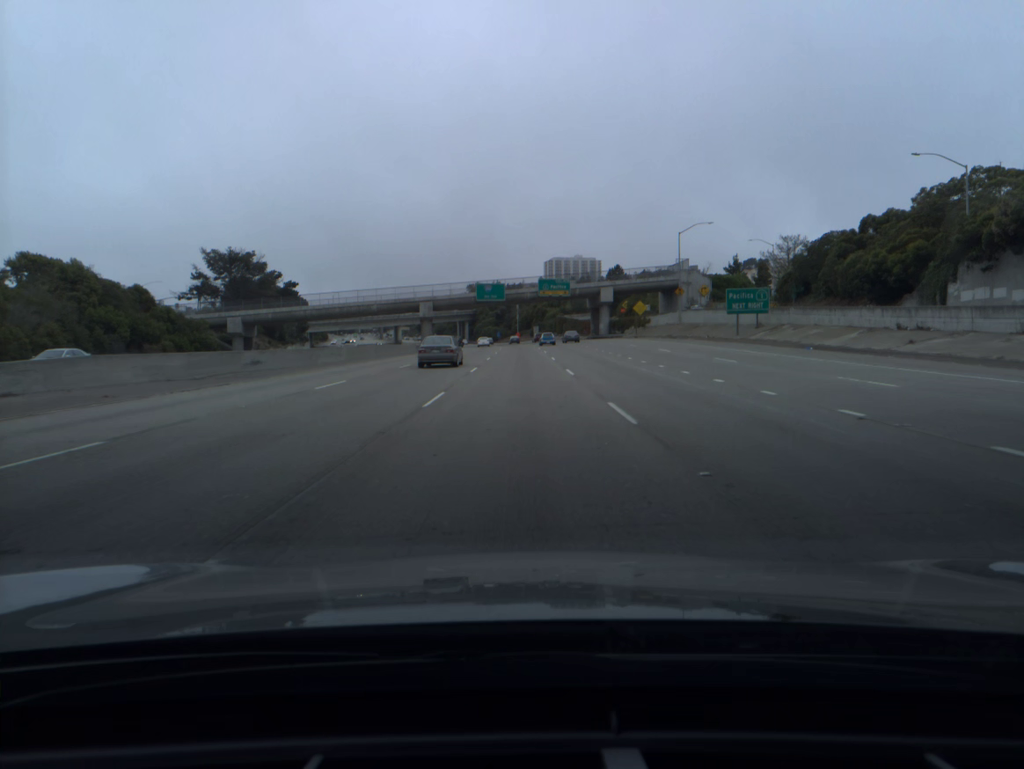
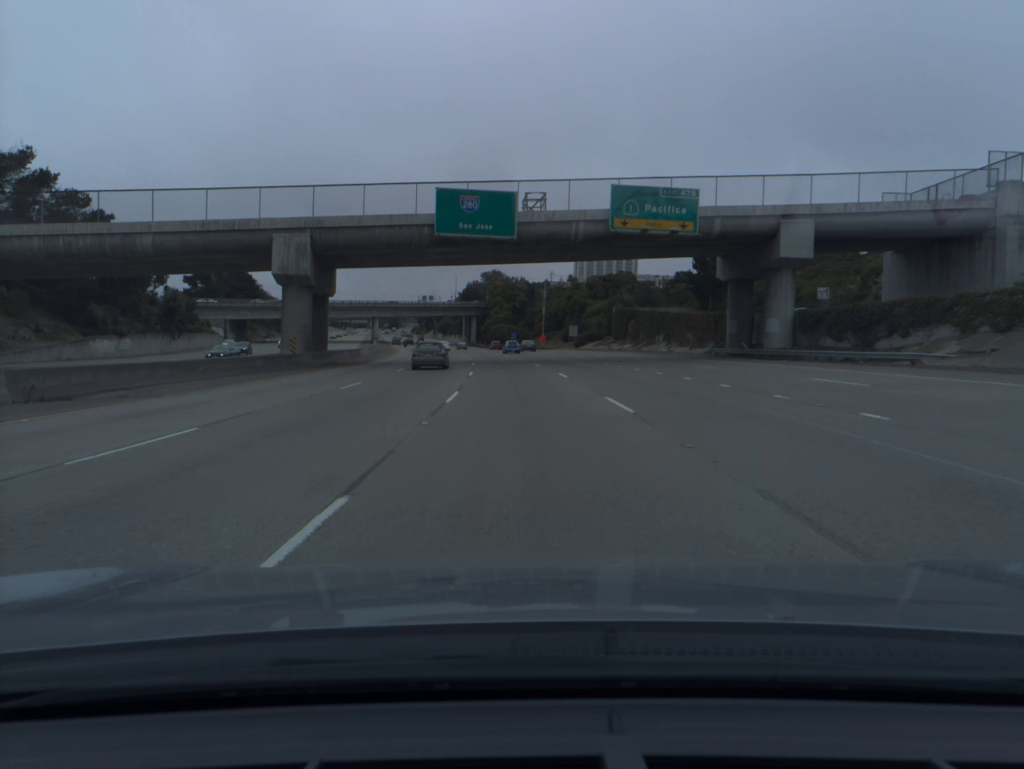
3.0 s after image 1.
(-0.8, +85.4) m; -2°
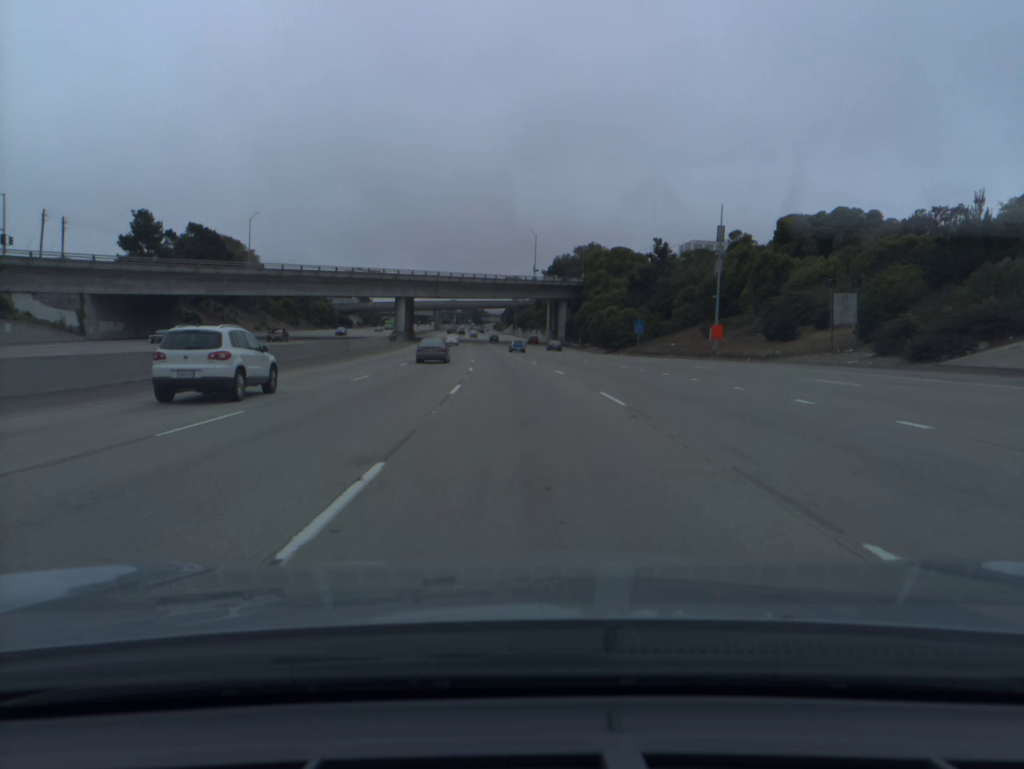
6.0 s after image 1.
(-4.9, +85.7) m; -7°
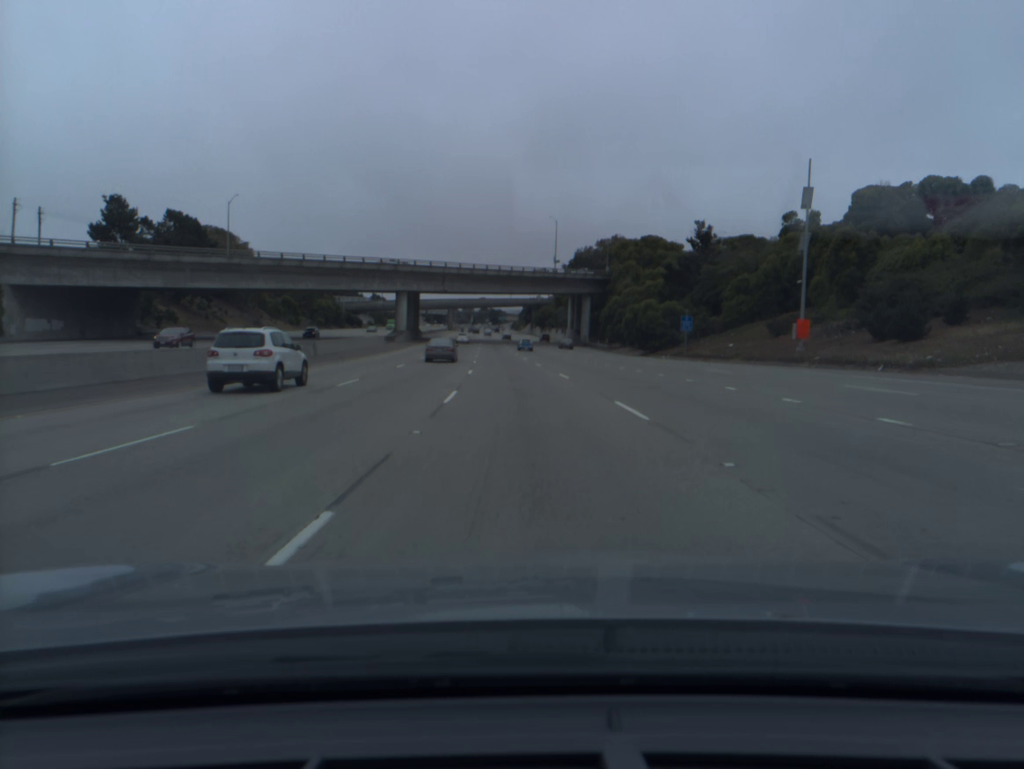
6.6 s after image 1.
(-0.2, +17.2) m; -1°
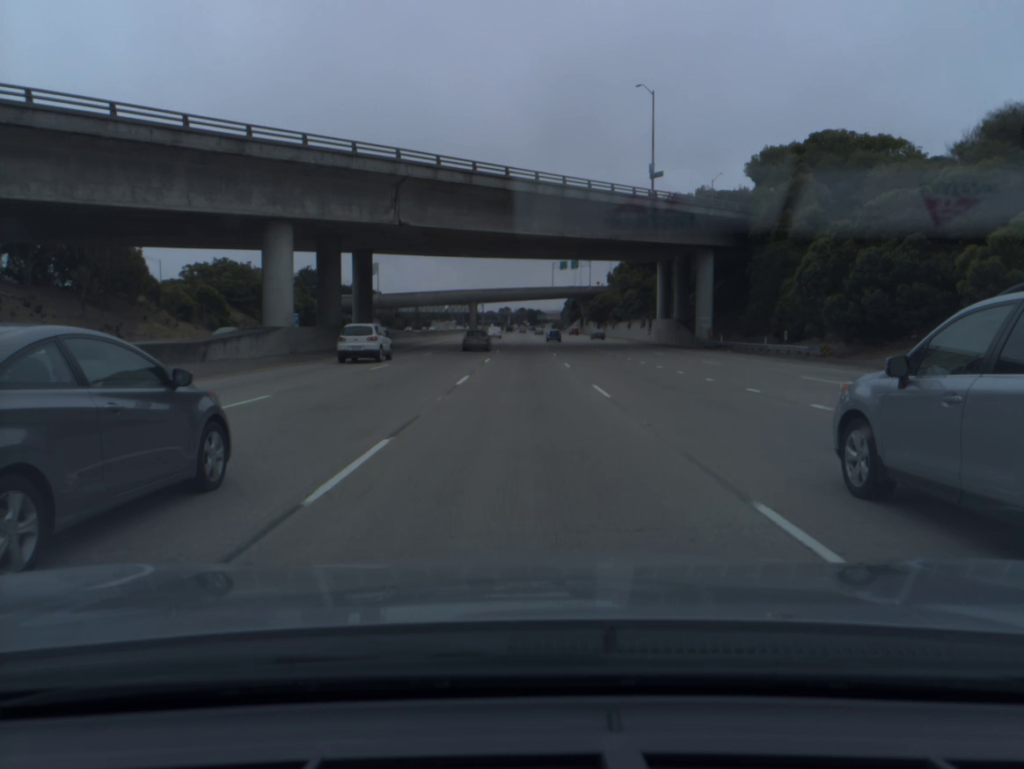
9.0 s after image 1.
(-2.2, +68.8) m; -3°
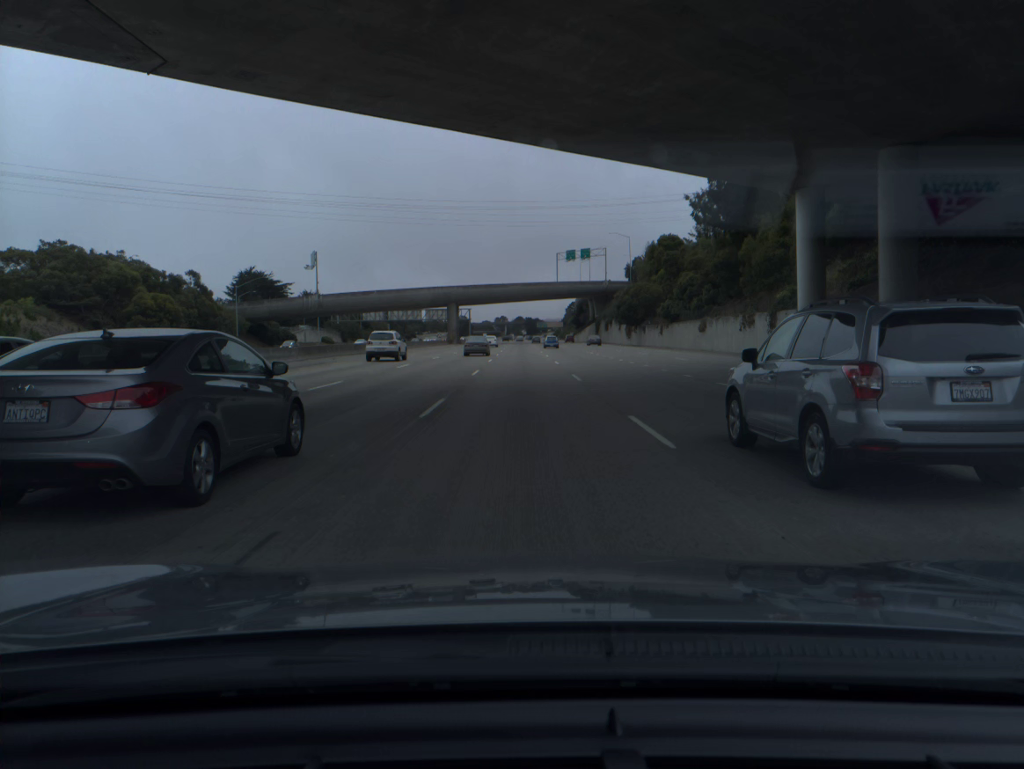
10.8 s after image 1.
(+0.1, +51.3) m; 0°
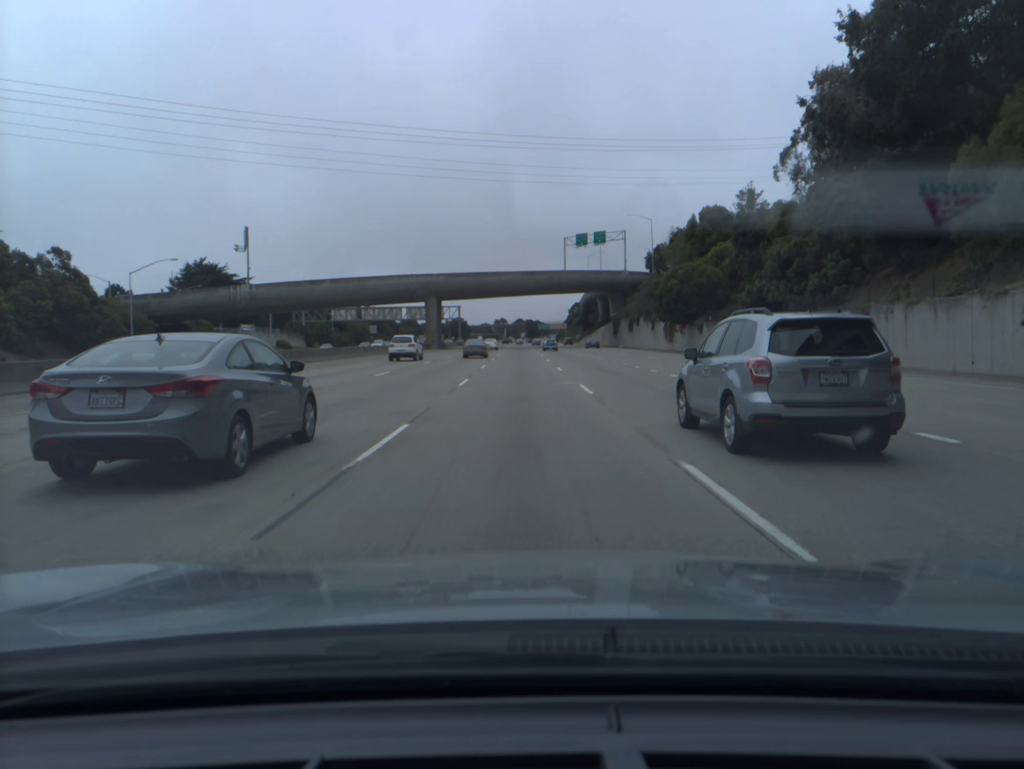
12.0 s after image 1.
(-0.1, +34.0) m; 0°
